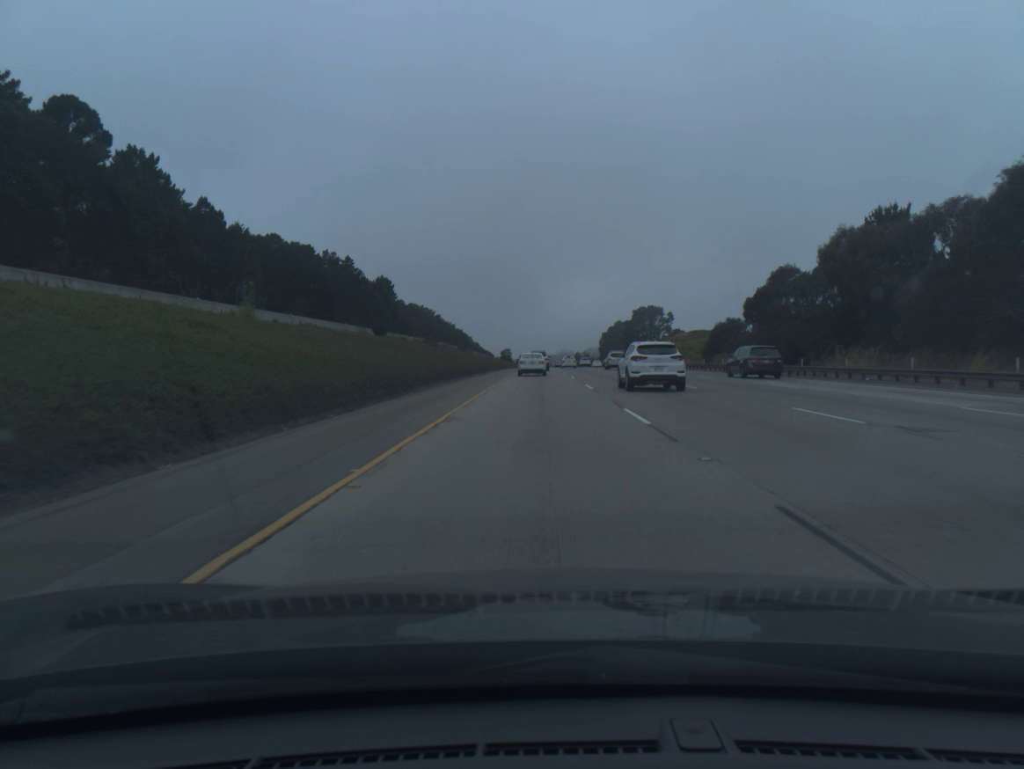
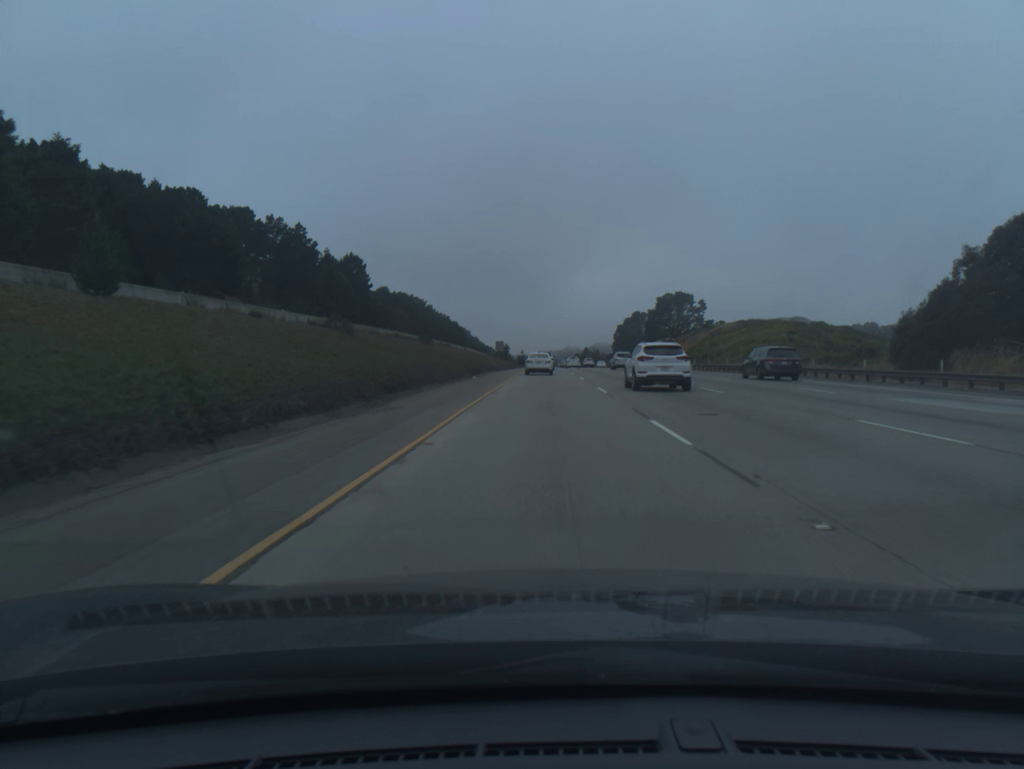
(-0.2, +46.7) m; 0°
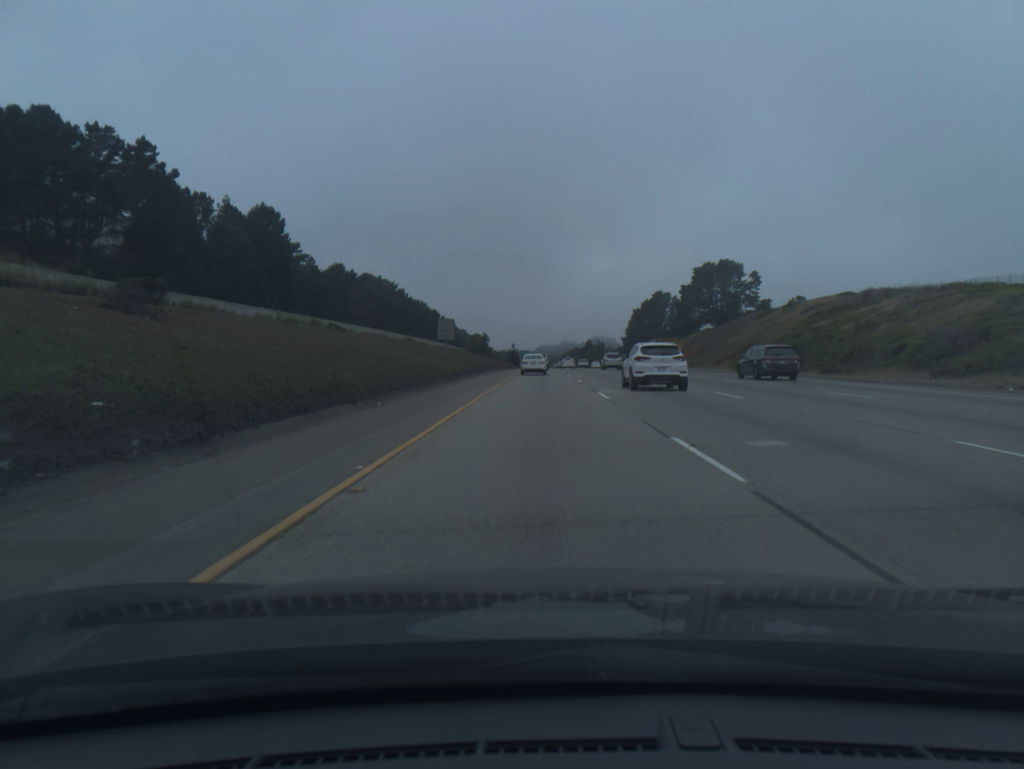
(+0.3, +61.8) m; 0°
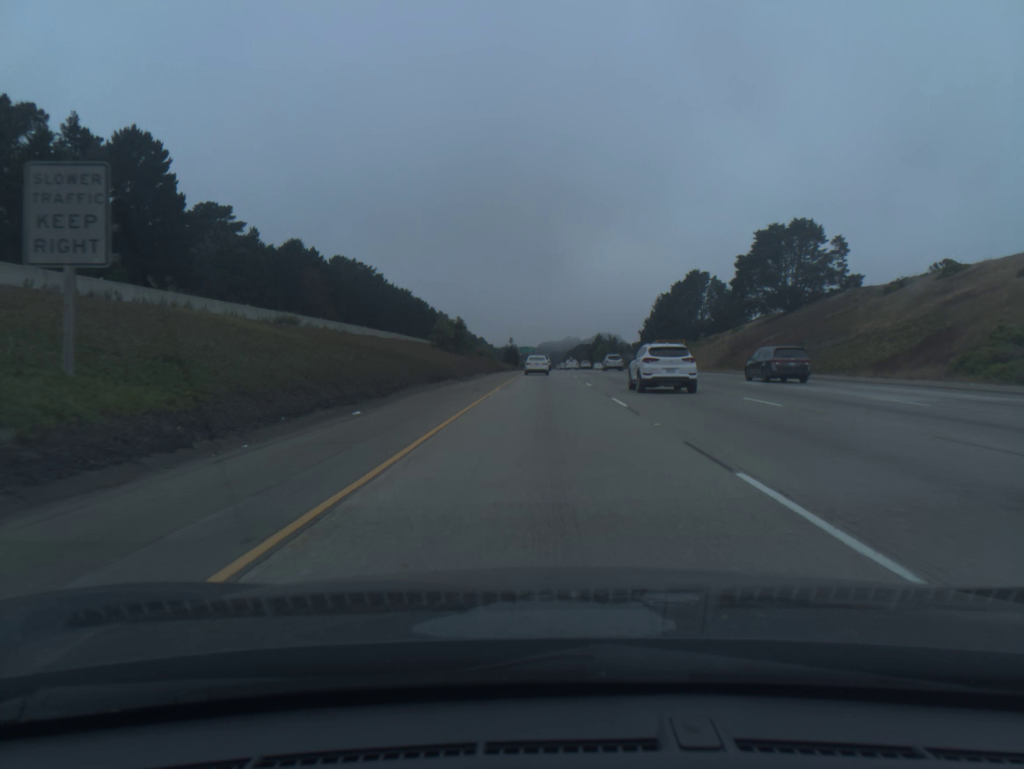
(-0.2, +46.8) m; 0°
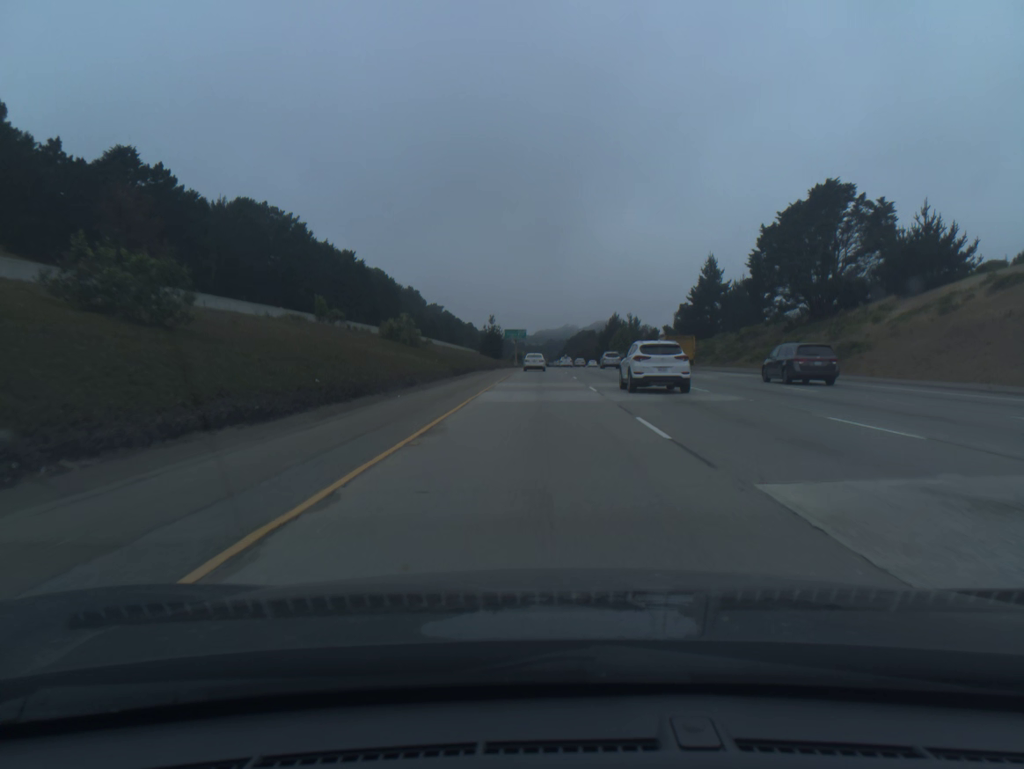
(+0.4, +80.4) m; 0°
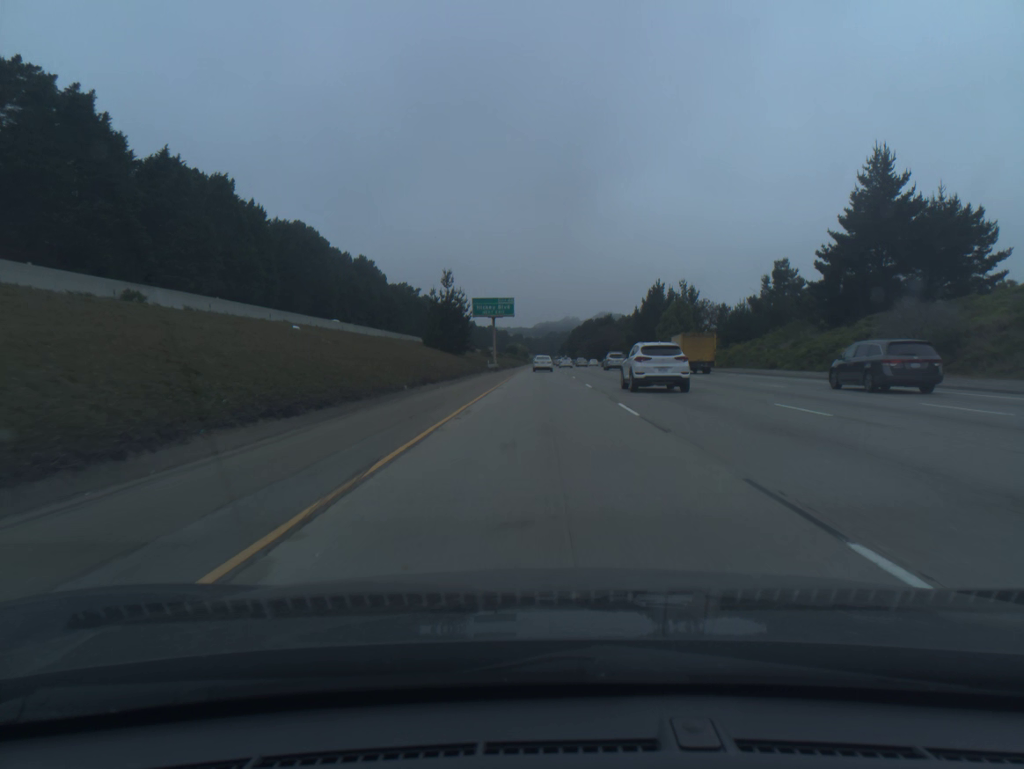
(-0.2, +83.4) m; 0°
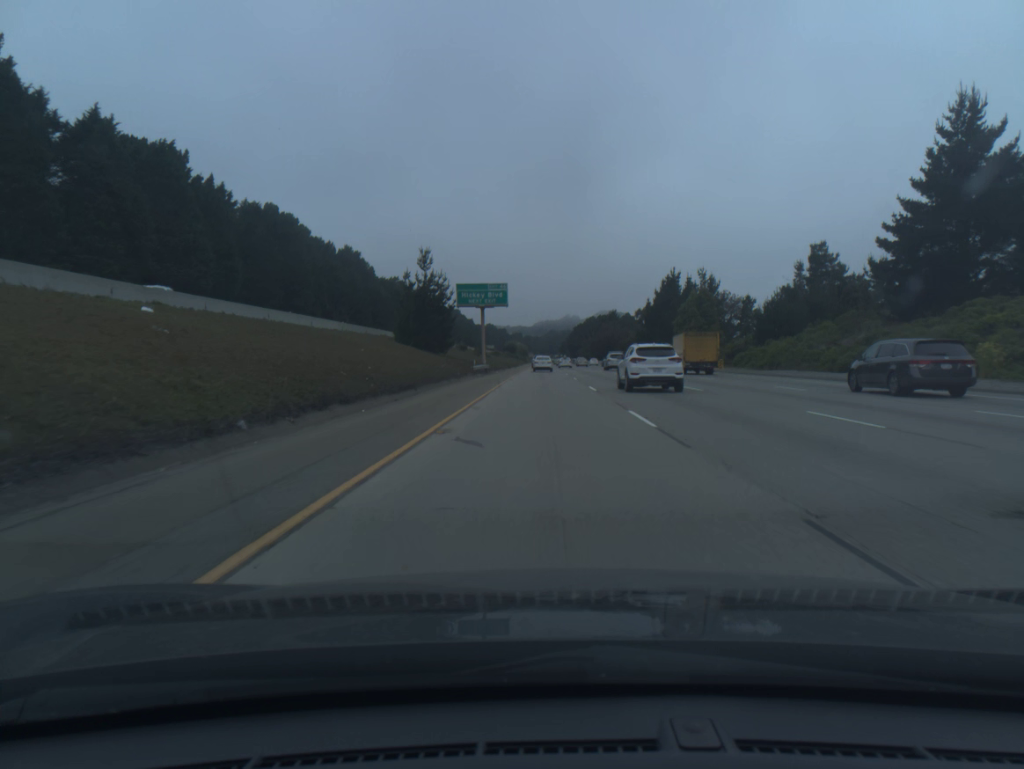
(0.0, +17.0) m; 0°
